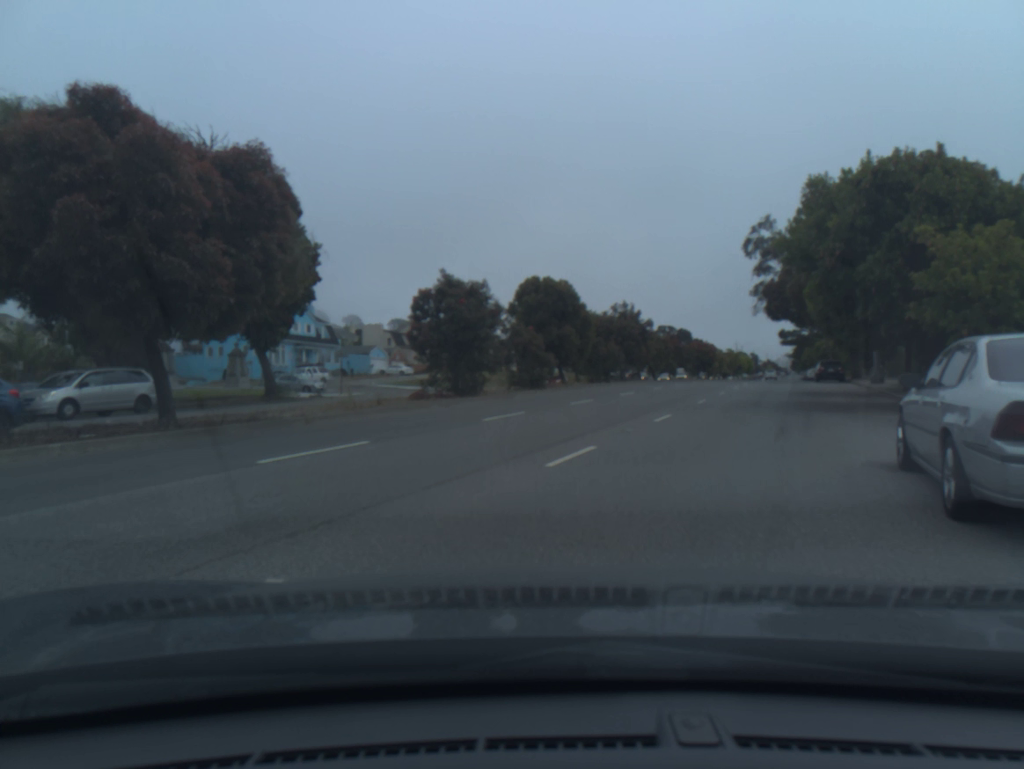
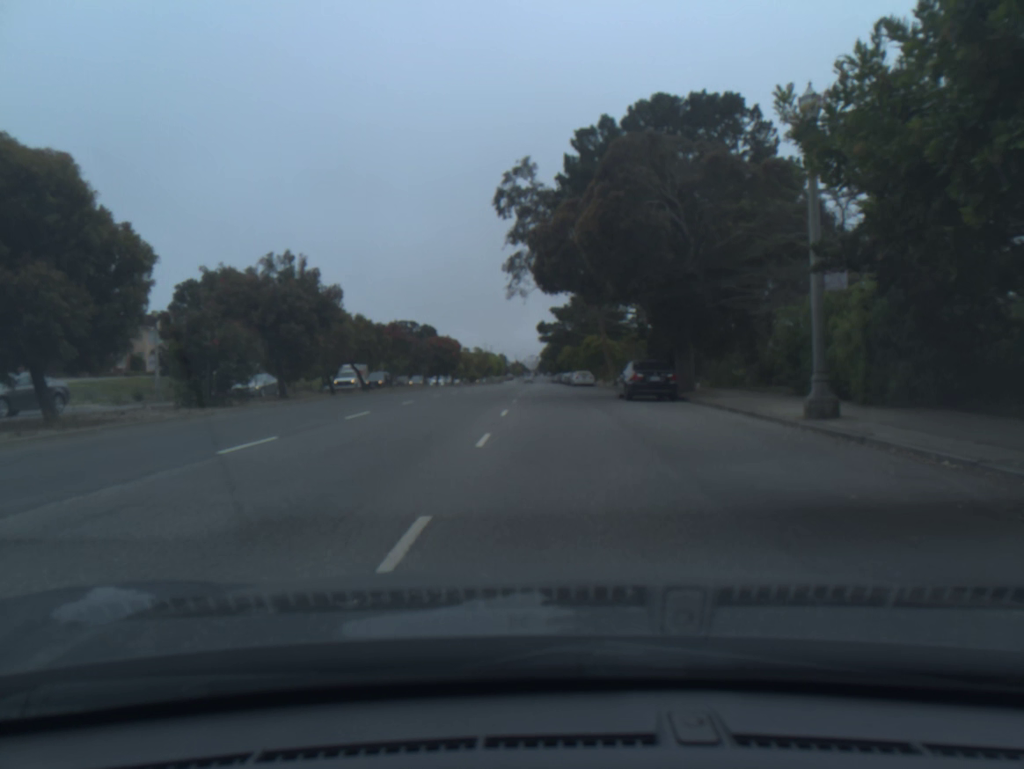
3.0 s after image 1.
(+6.3, +25.0) m; +18°
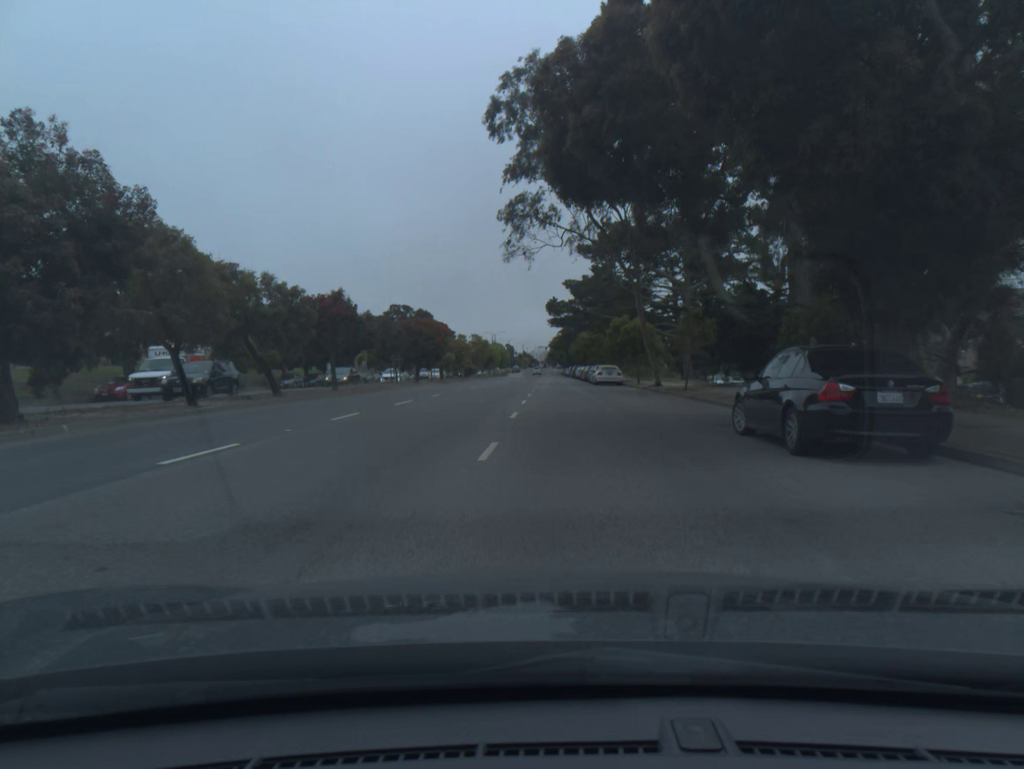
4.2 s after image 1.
(-0.2, +16.7) m; -1°
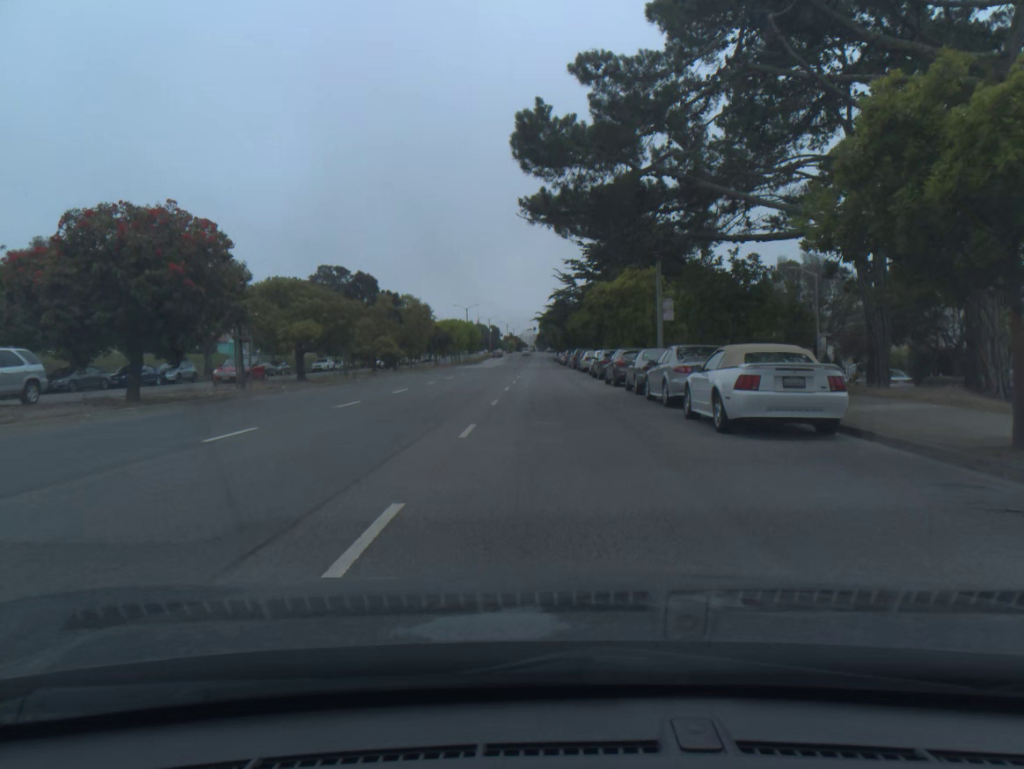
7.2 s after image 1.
(+0.7, +40.7) m; +1°
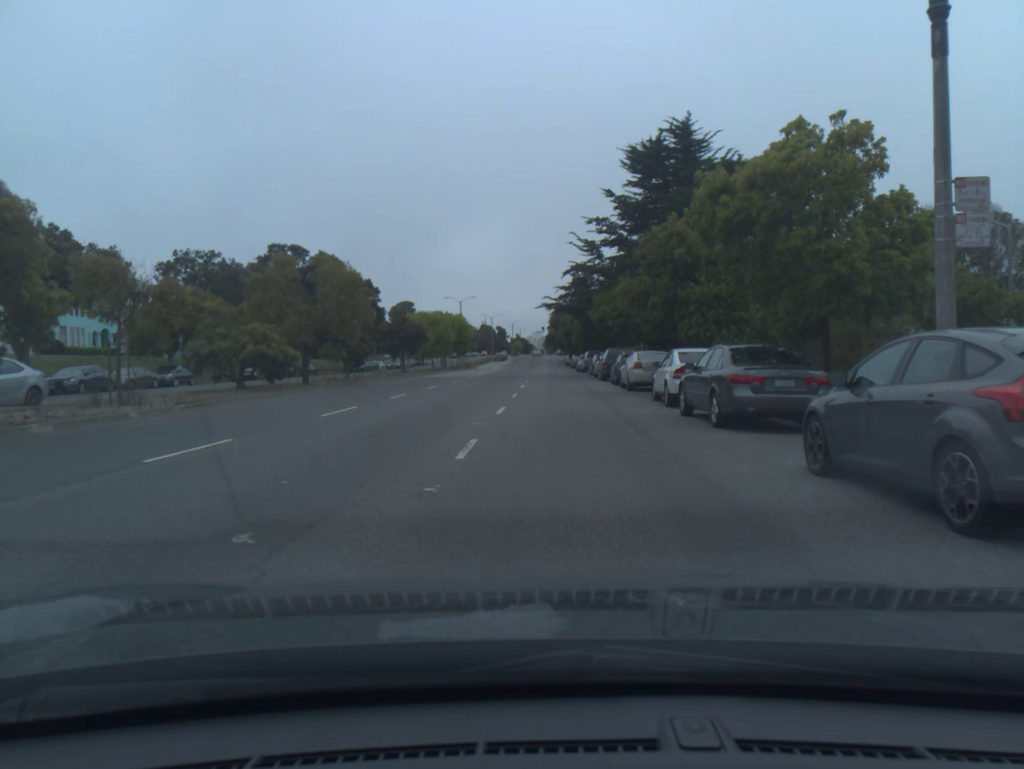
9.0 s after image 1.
(-0.1, +24.0) m; -1°
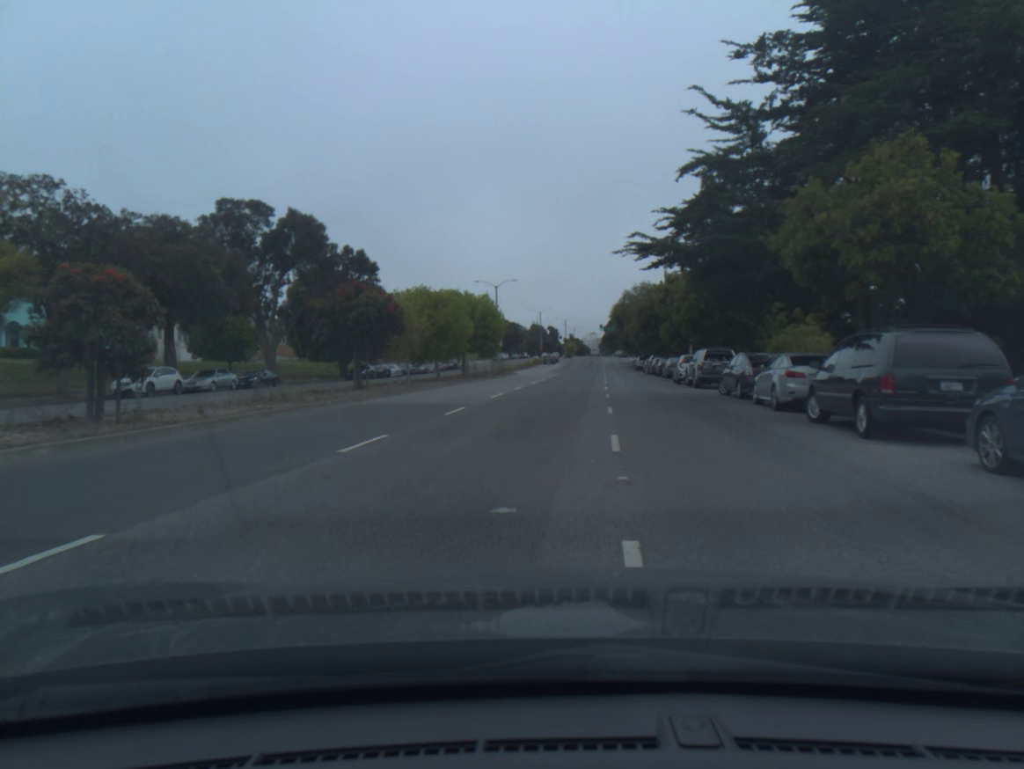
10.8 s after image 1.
(-1.0, +27.8) m; -4°
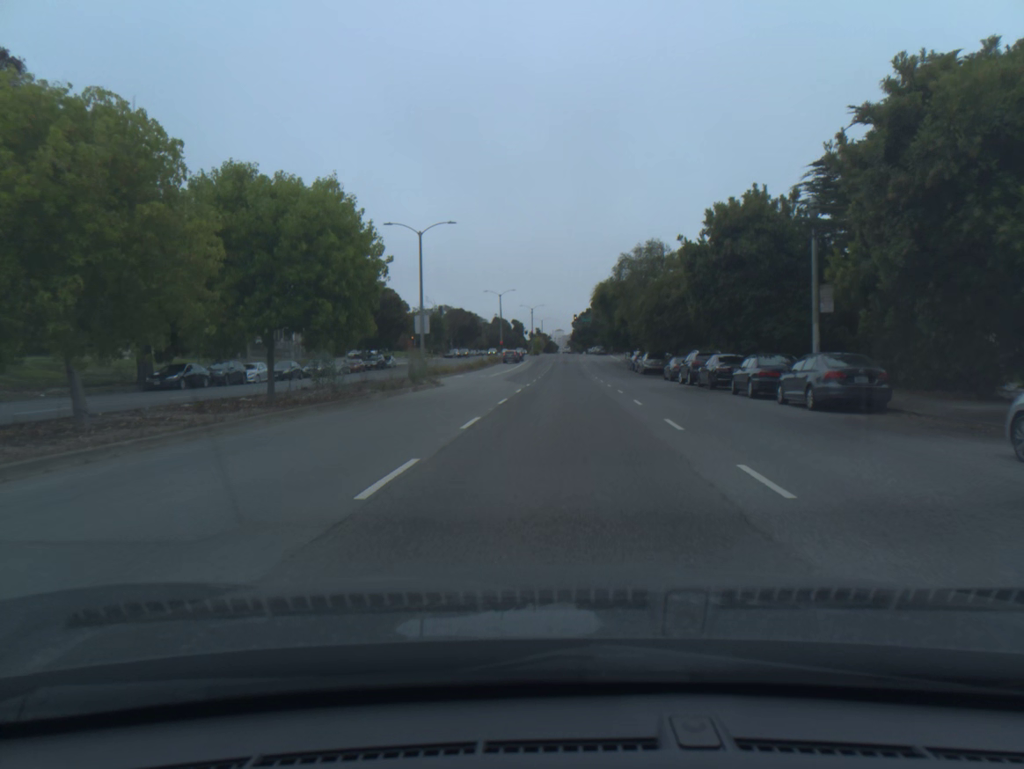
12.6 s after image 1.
(+0.7, +32.5) m; +3°
